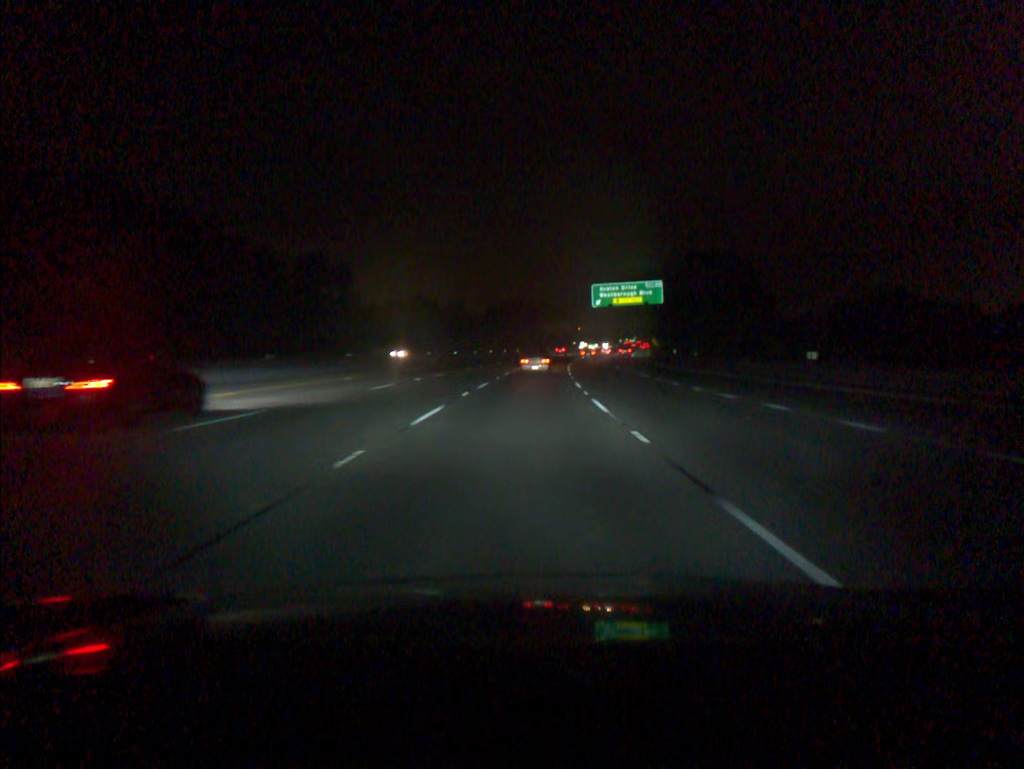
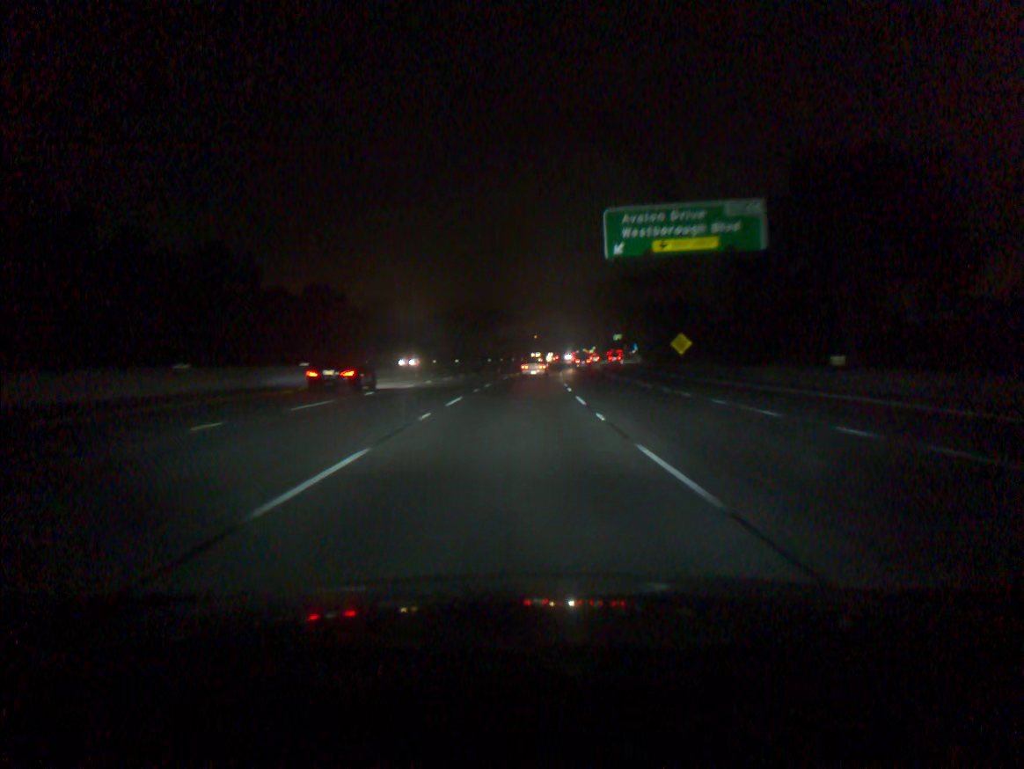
(+1.6, +51.1) m; +4°
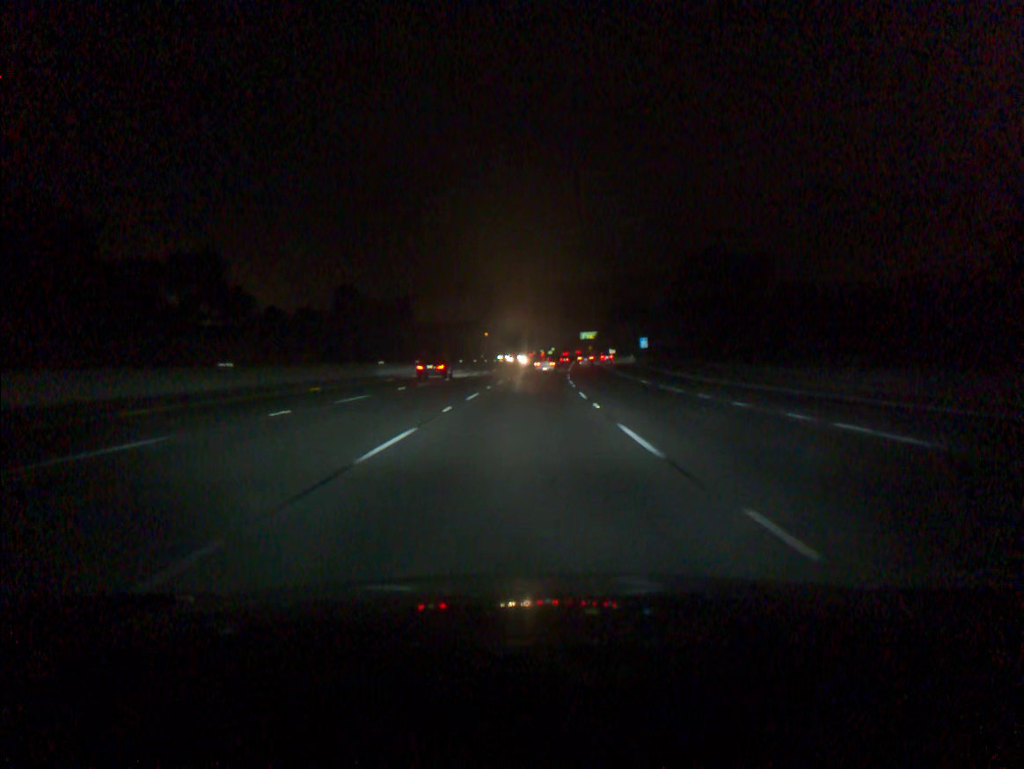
(+2.0, +69.6) m; +3°
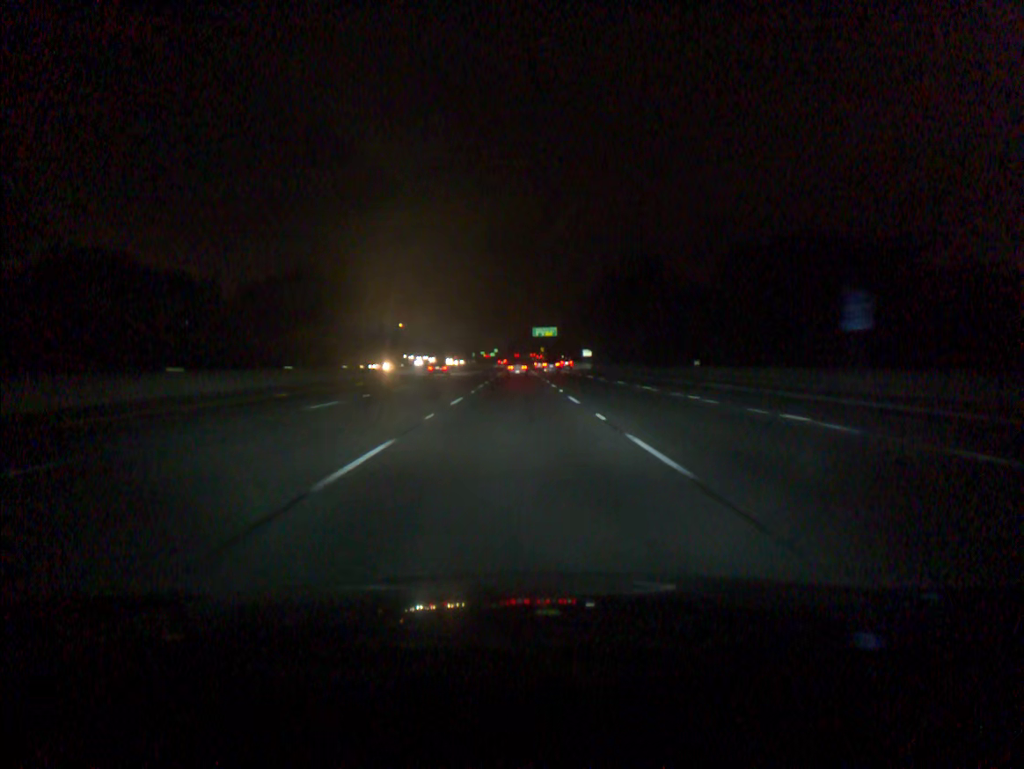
(+4.1, +89.3) m; +4°
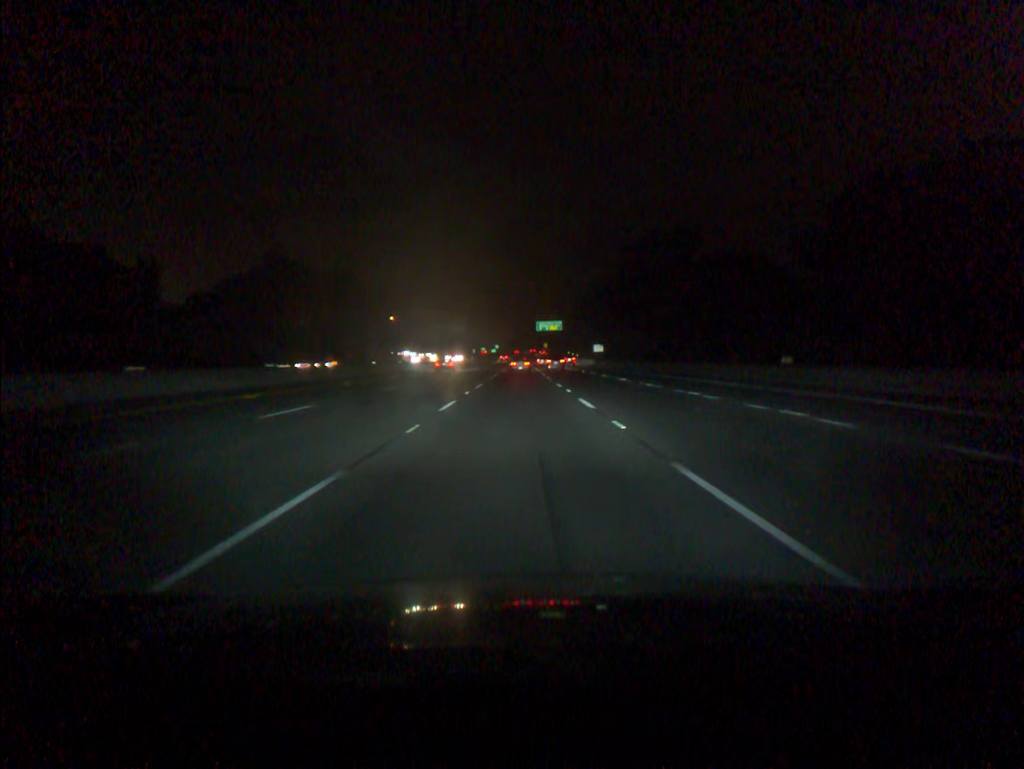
(0.0, +18.2) m; 0°
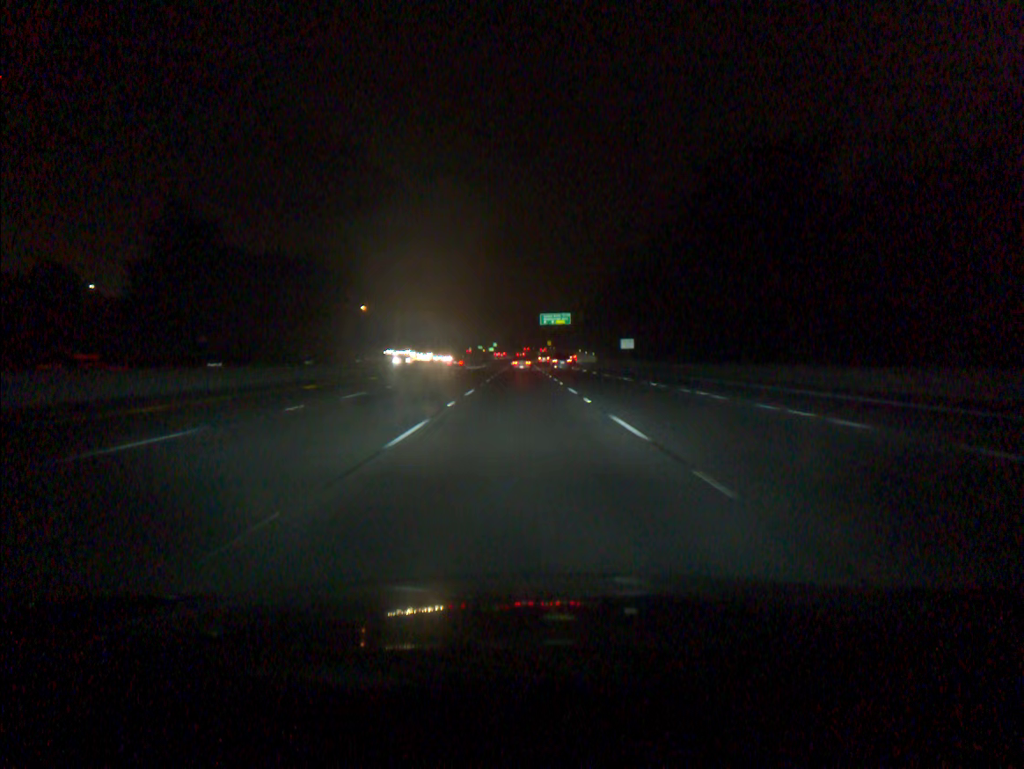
(-0.1, +36.7) m; 0°
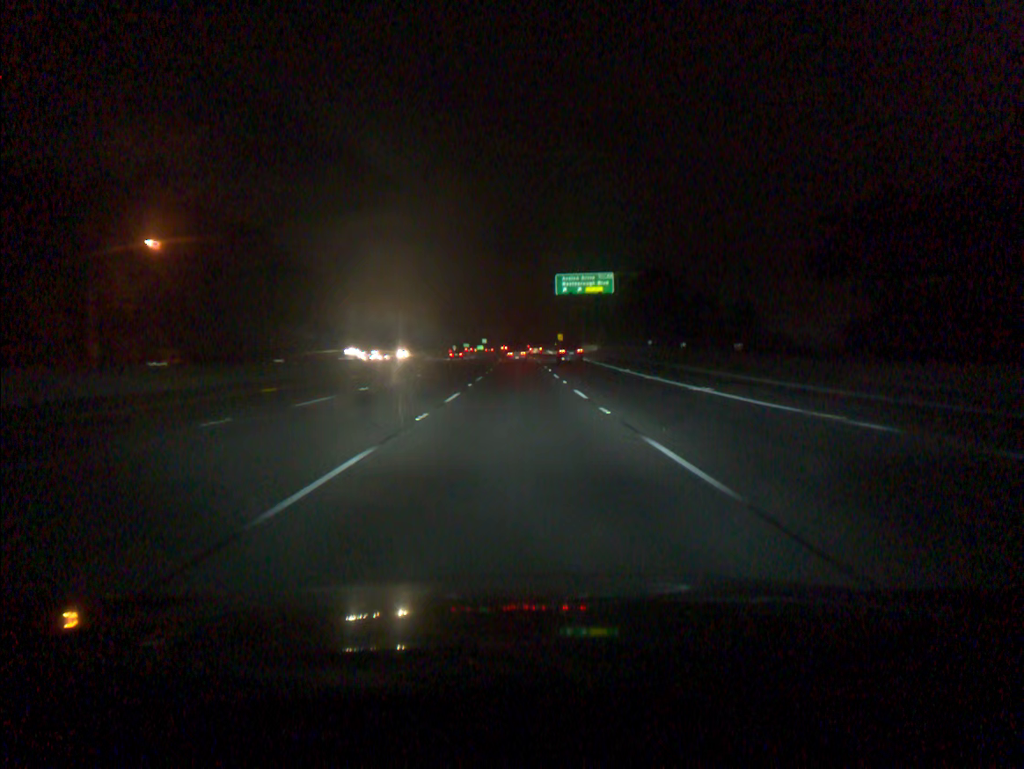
(+0.3, +92.3) m; 0°
